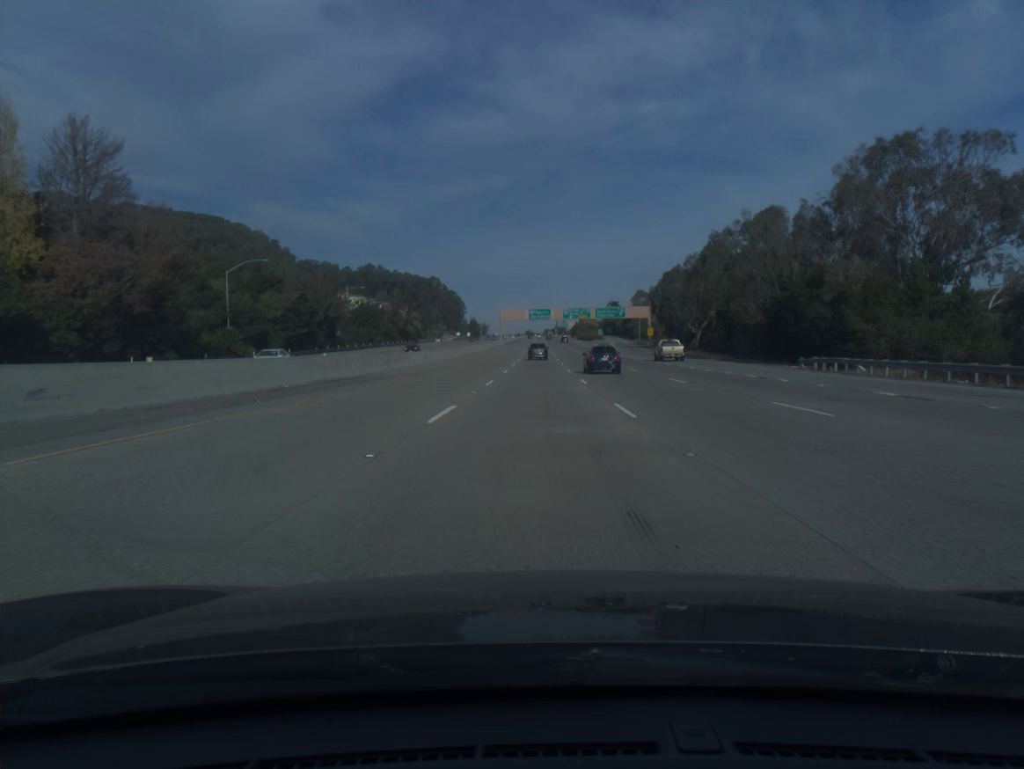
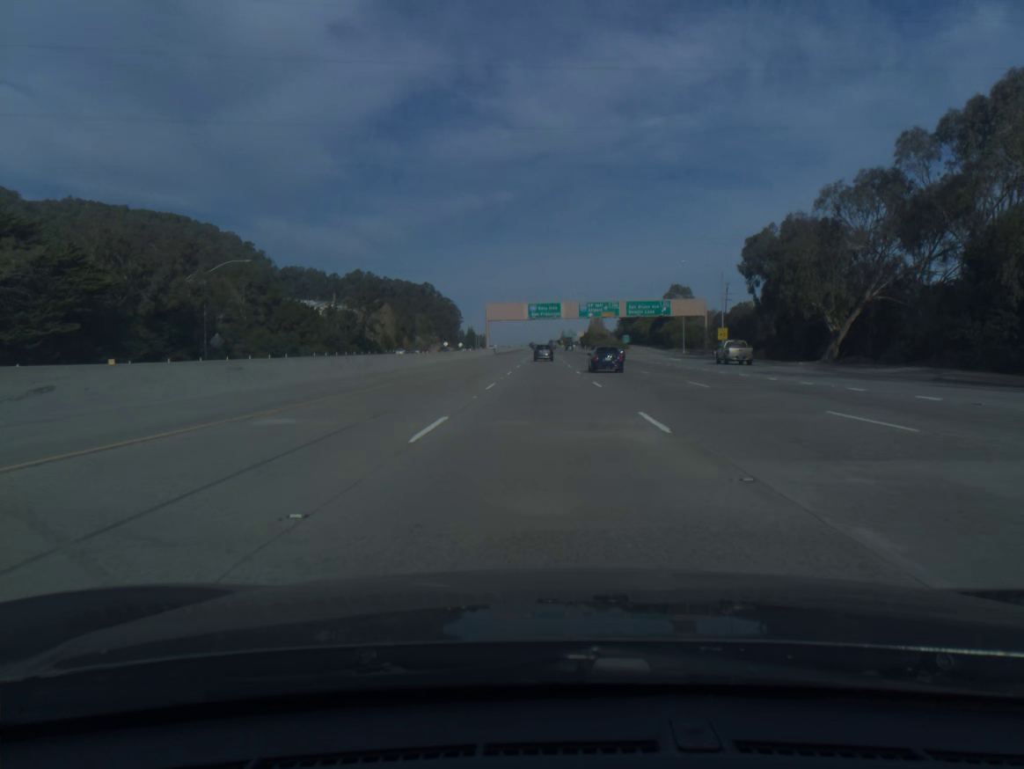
(-0.4, +61.0) m; 0°
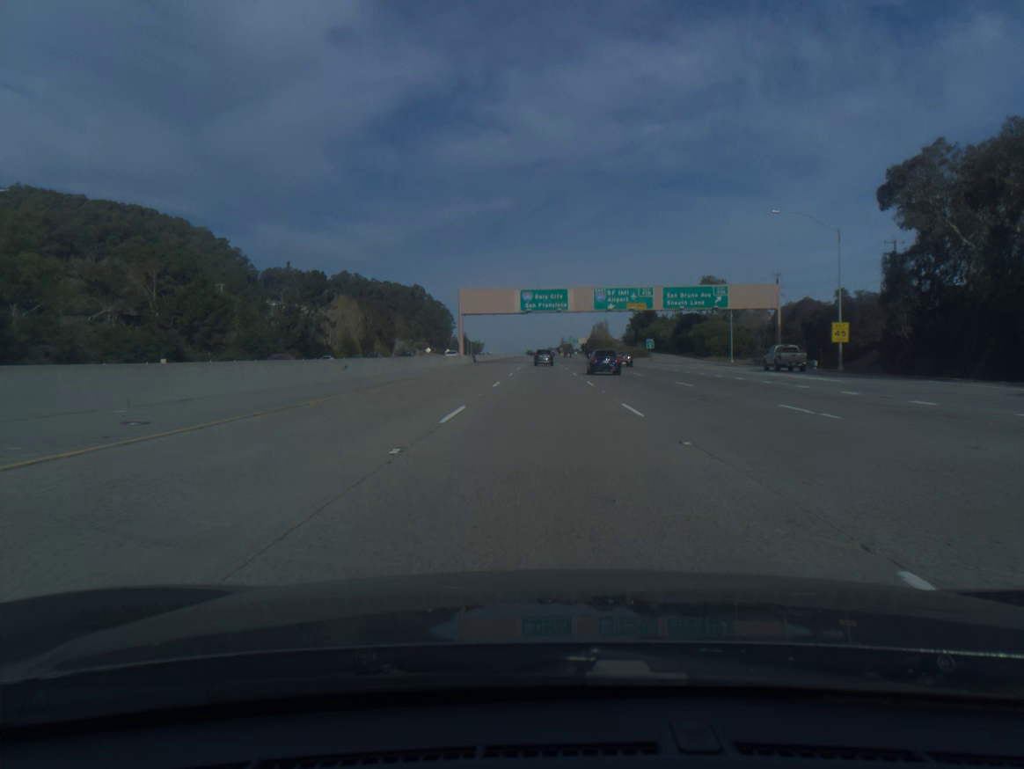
(0.0, +40.5) m; 0°
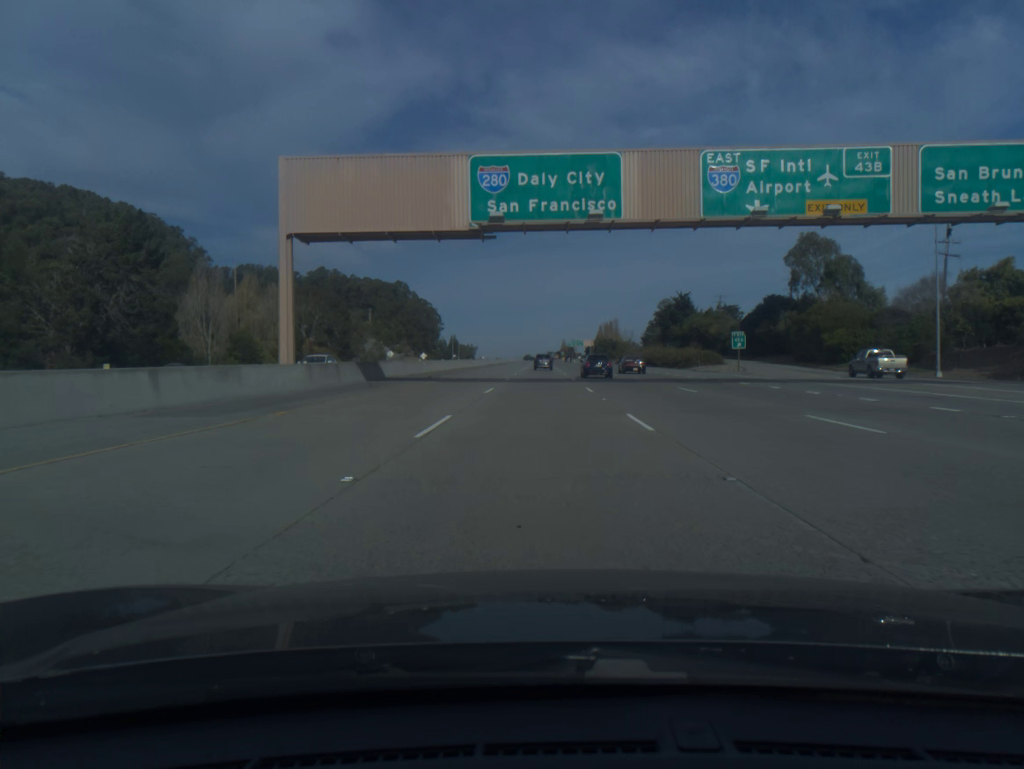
(+0.1, +60.6) m; 0°
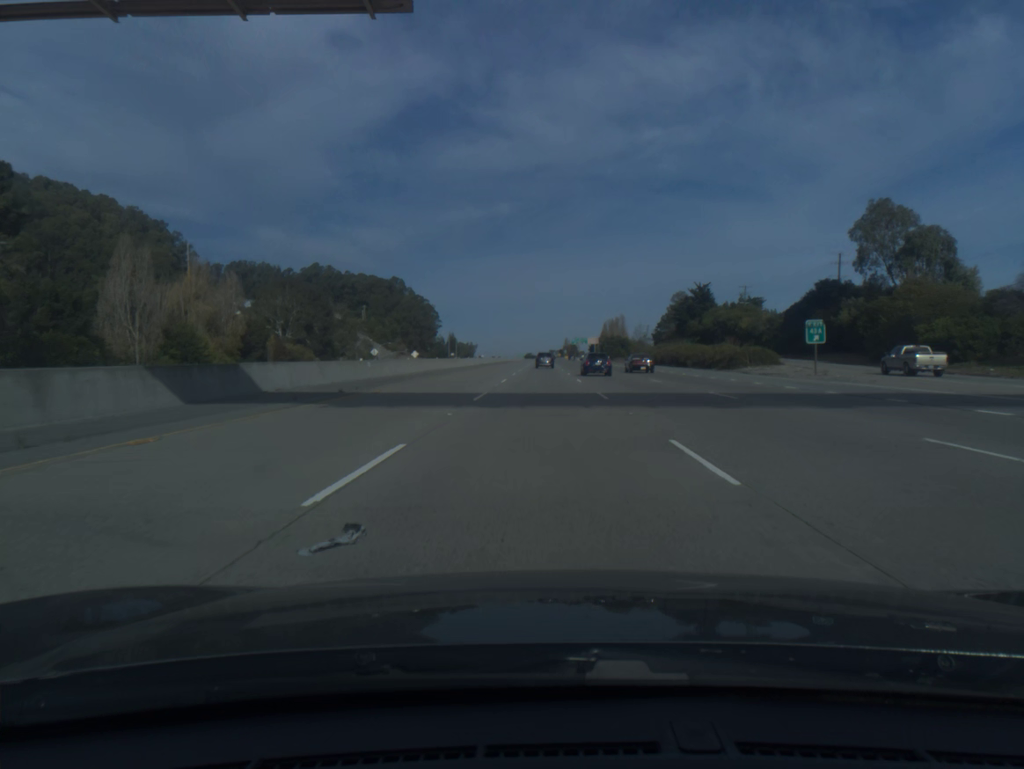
(0.0, +20.2) m; 0°
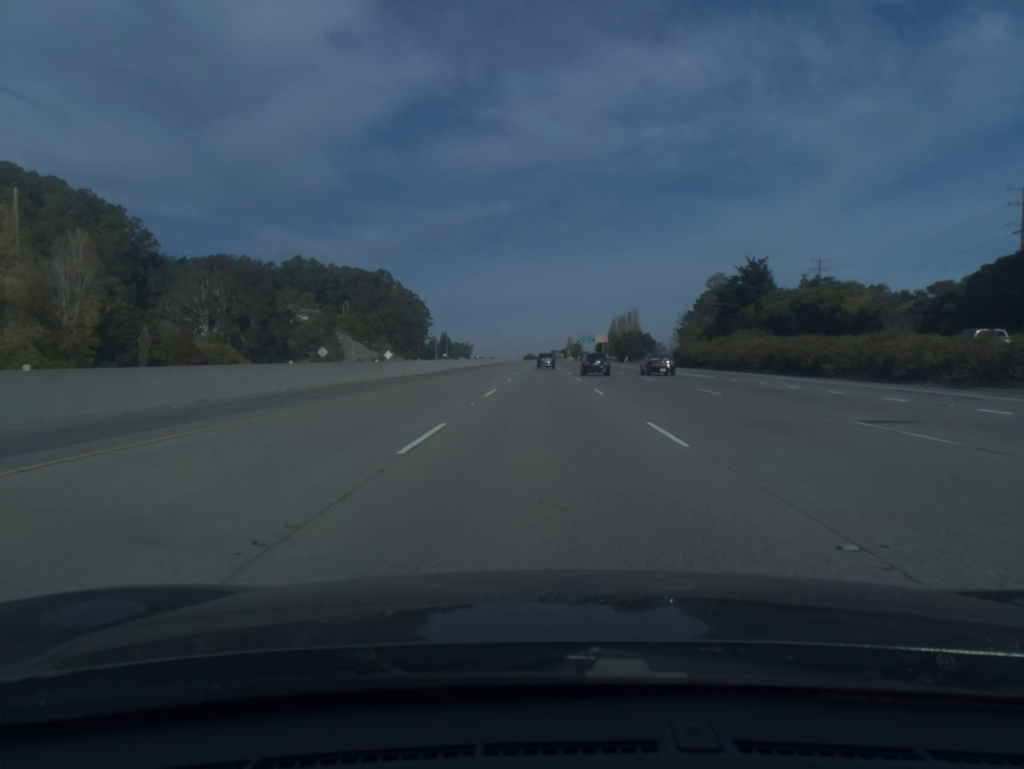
(-0.1, +40.5) m; 0°
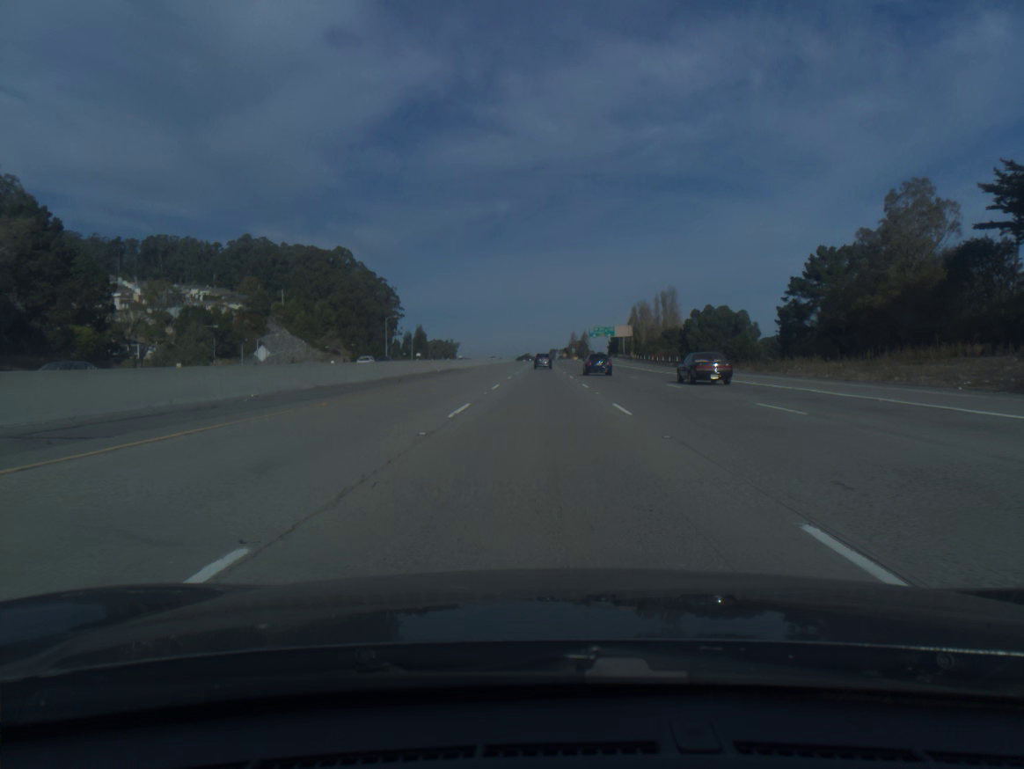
(+0.2, +81.5) m; 0°
